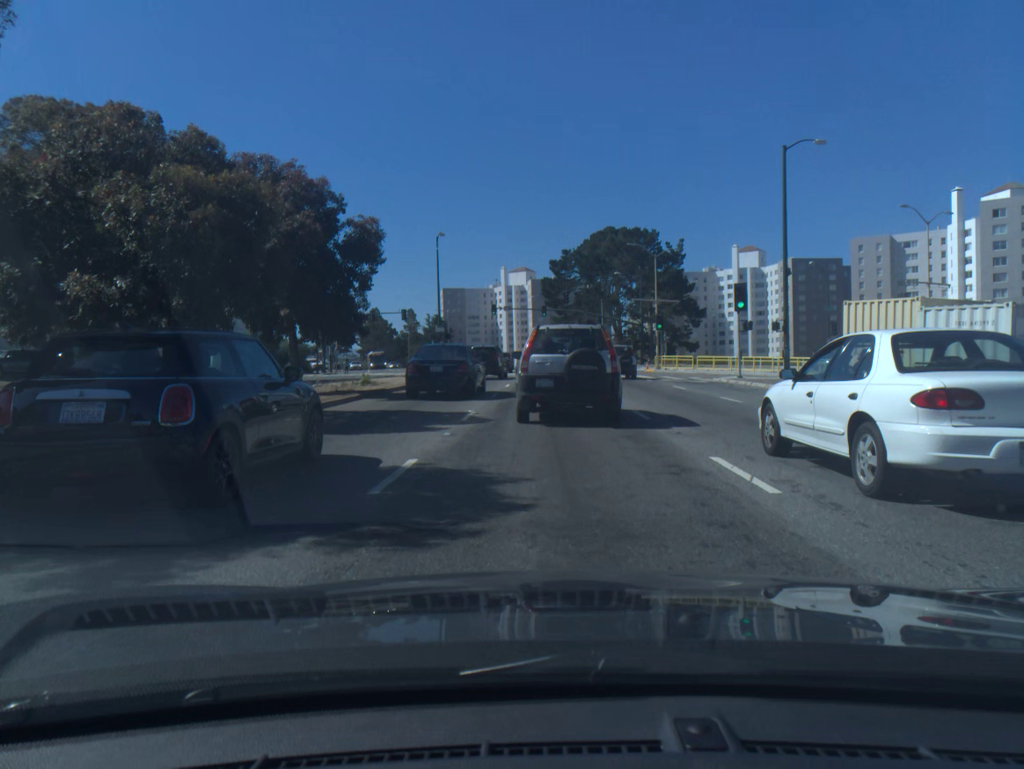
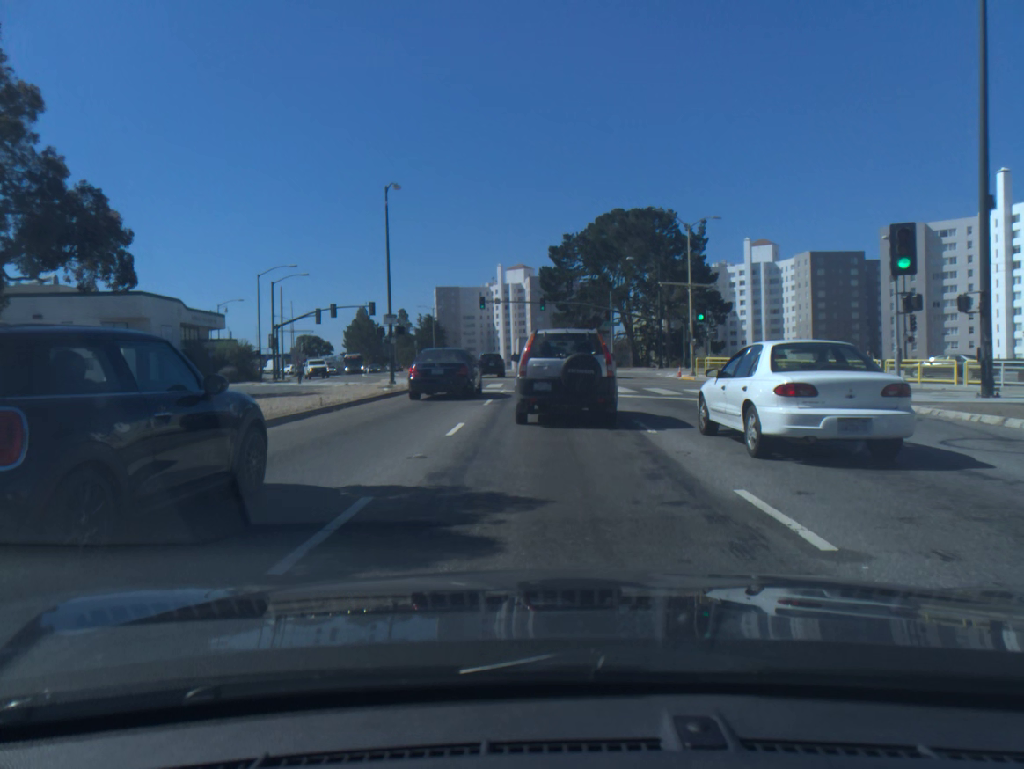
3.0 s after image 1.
(0.0, +16.9) m; 0°
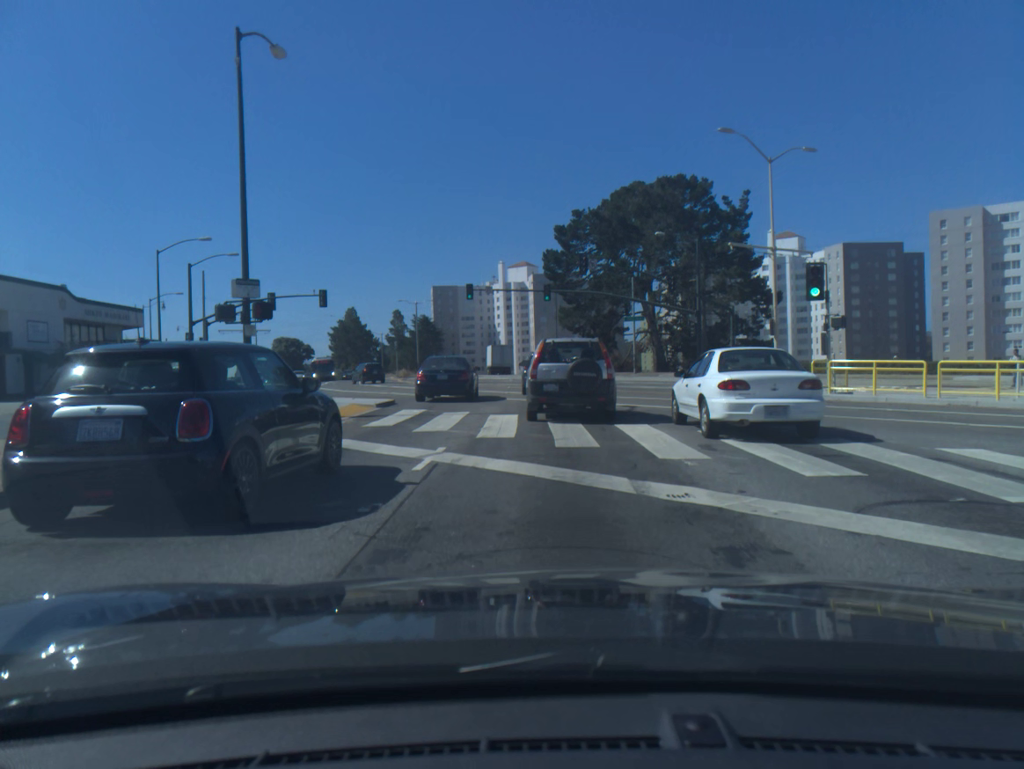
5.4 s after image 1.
(0.0, +18.2) m; 0°
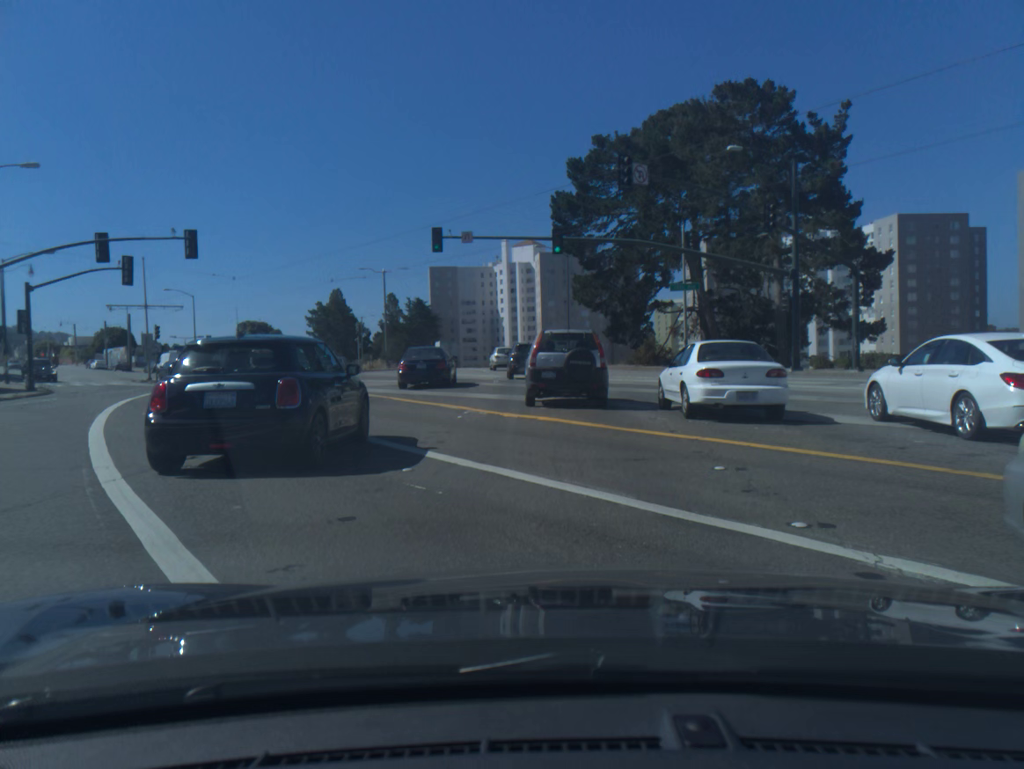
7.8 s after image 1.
(0.0, +23.1) m; -1°
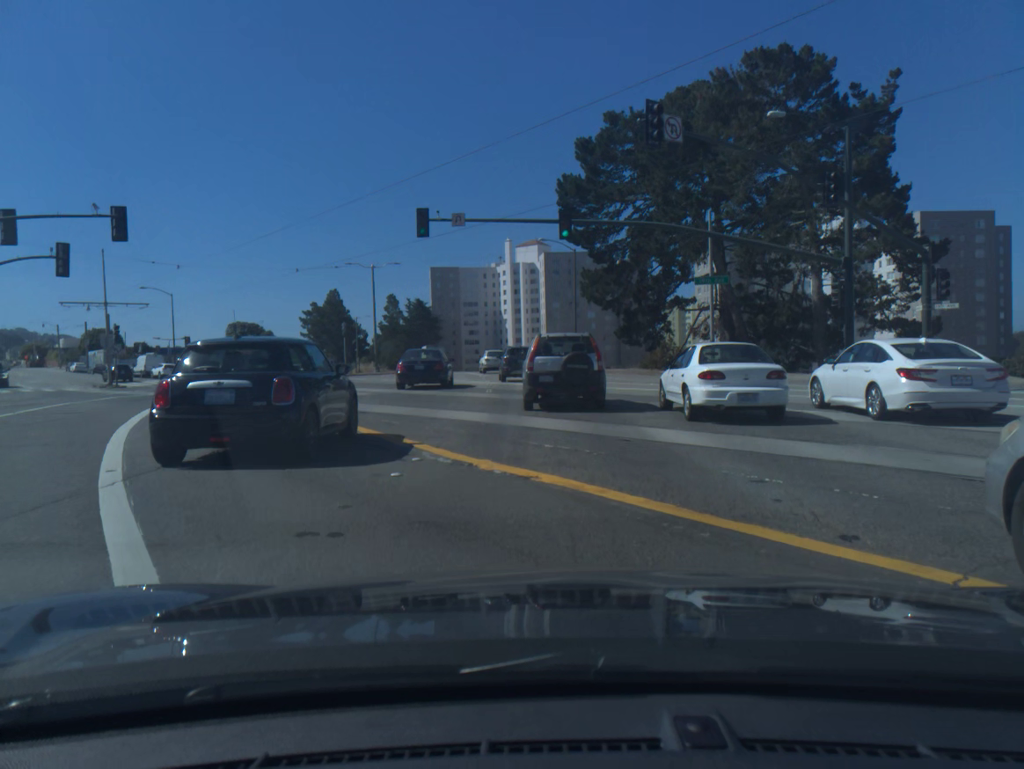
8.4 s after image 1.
(0.0, +6.4) m; 0°
